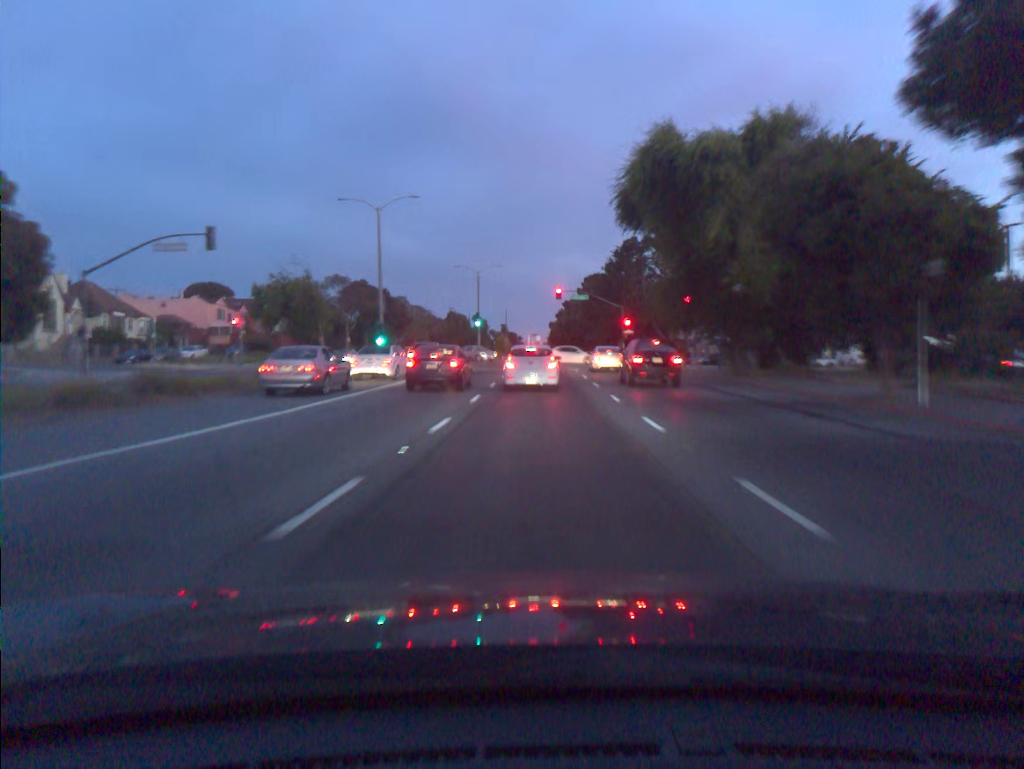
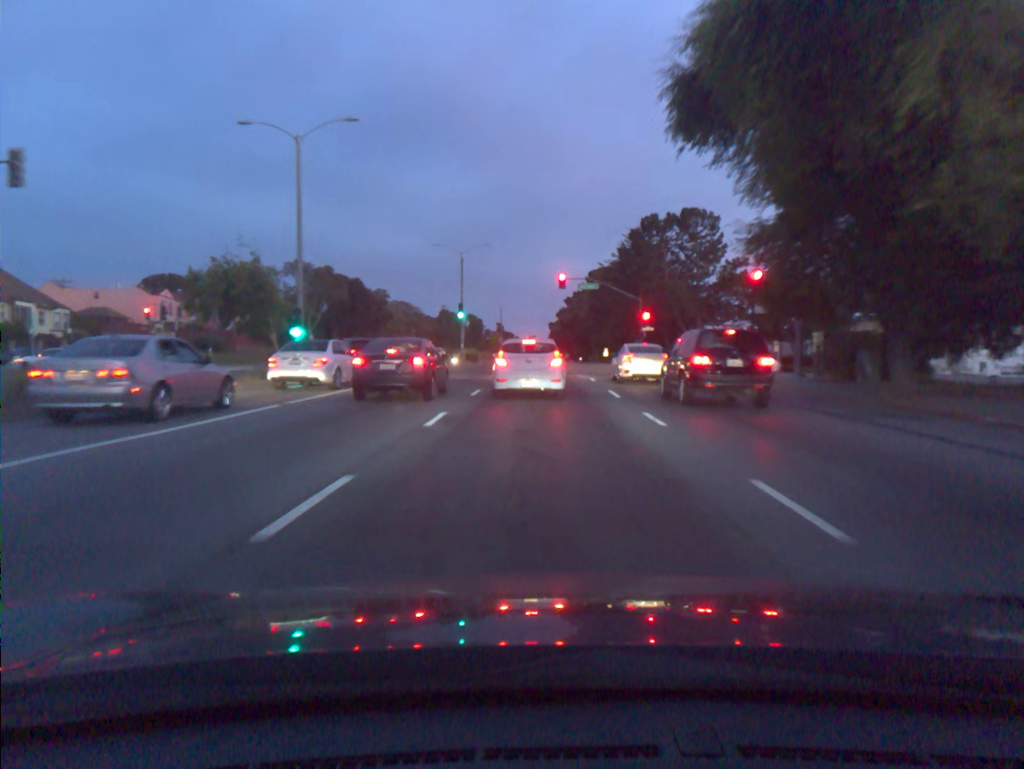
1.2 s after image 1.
(0.0, +14.9) m; 0°
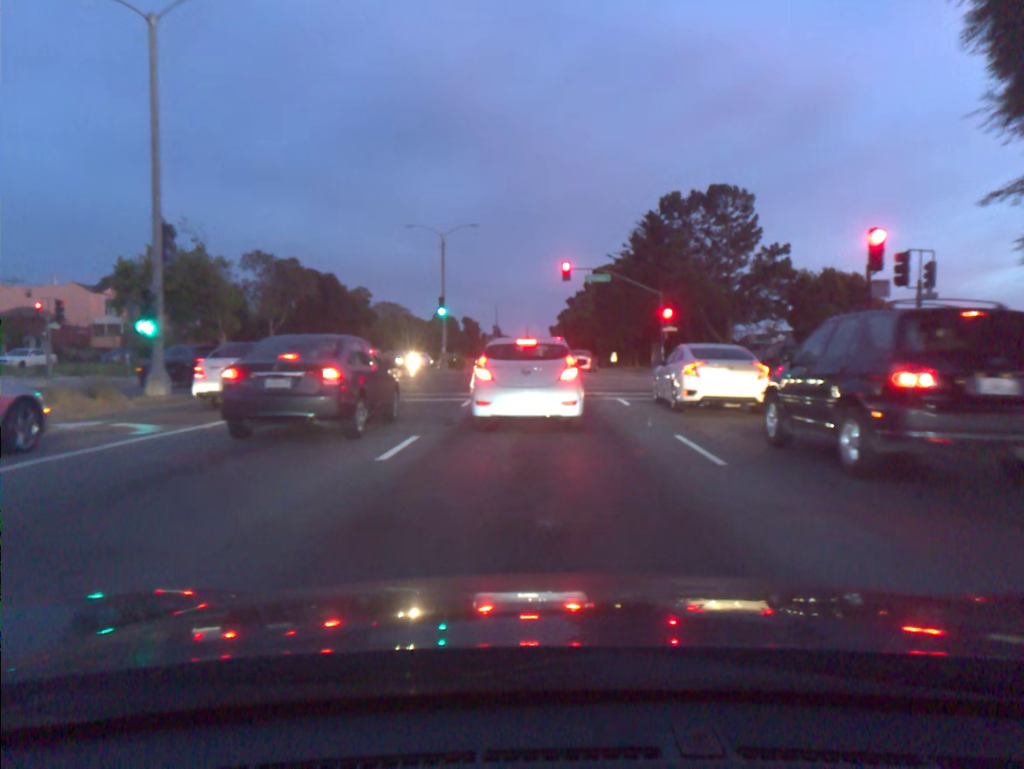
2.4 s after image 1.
(0.0, +11.4) m; 0°
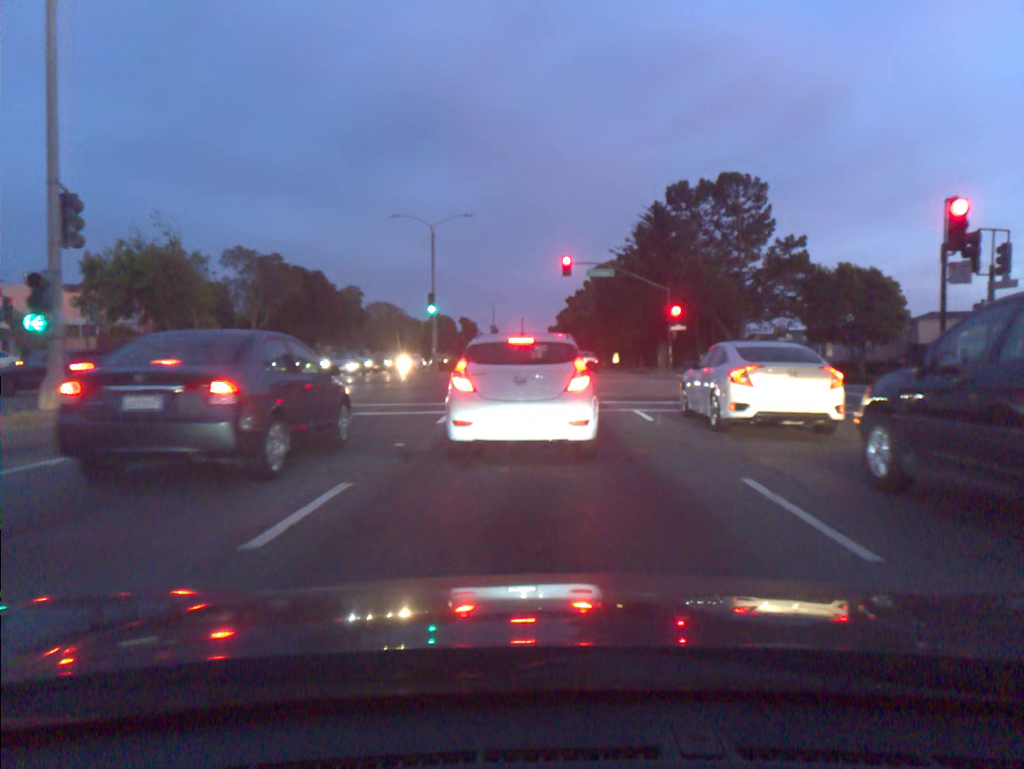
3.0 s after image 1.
(0.0, +4.0) m; 0°
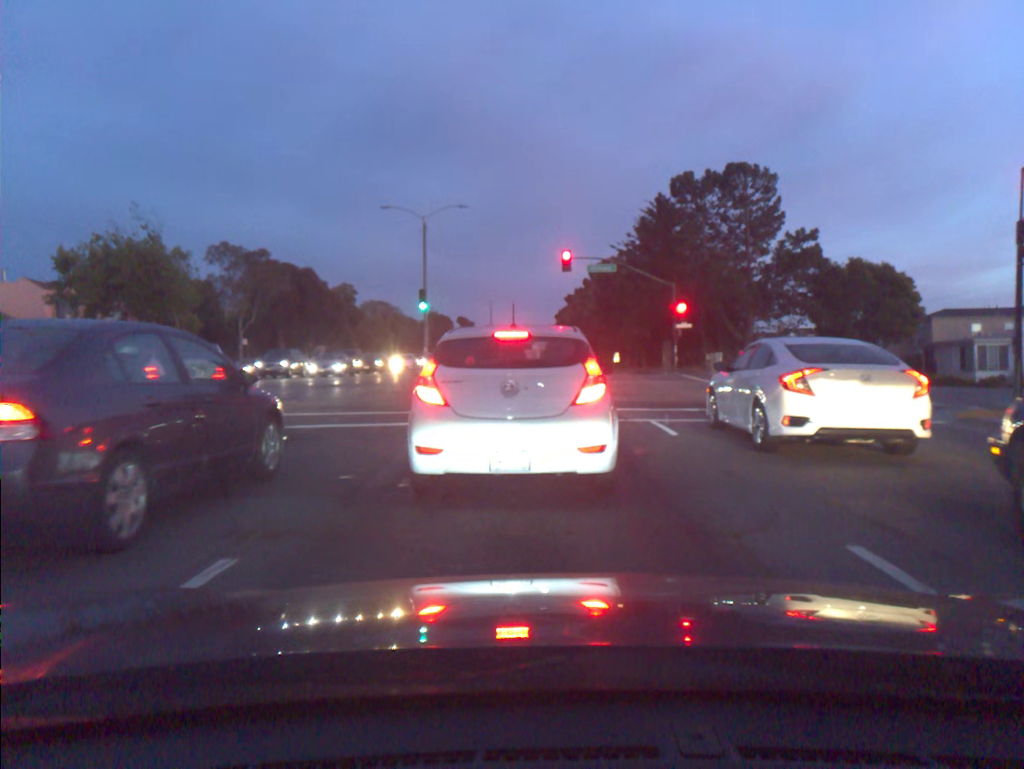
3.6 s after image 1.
(0.0, +2.8) m; 0°
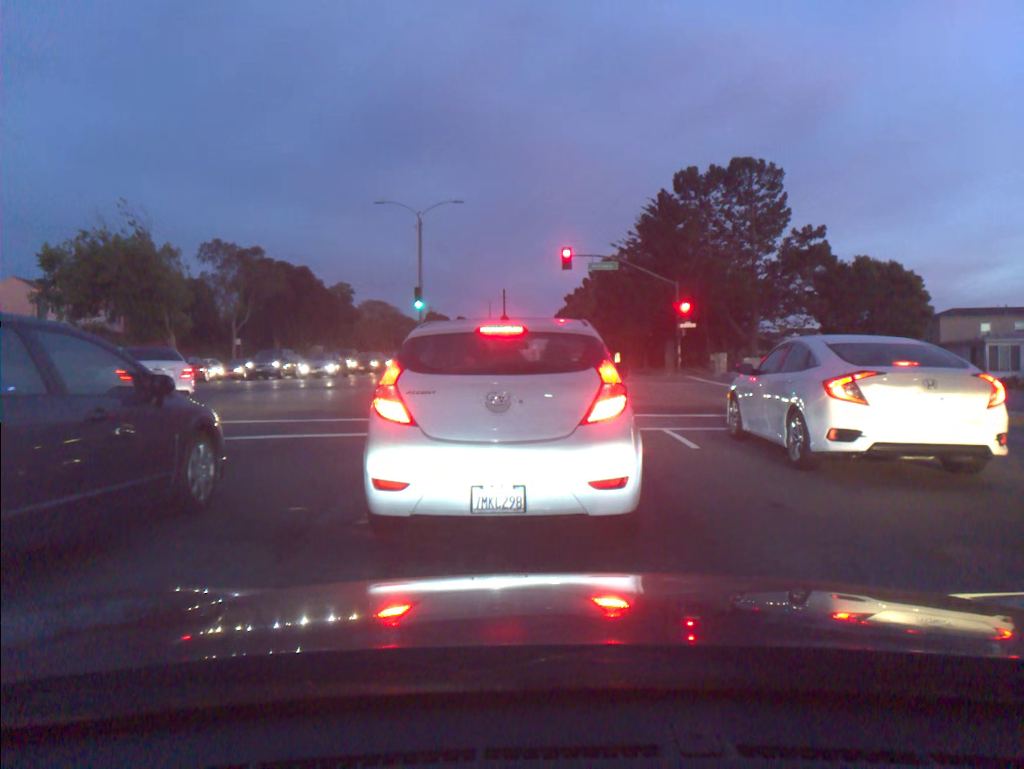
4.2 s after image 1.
(0.0, +1.6) m; +1°
